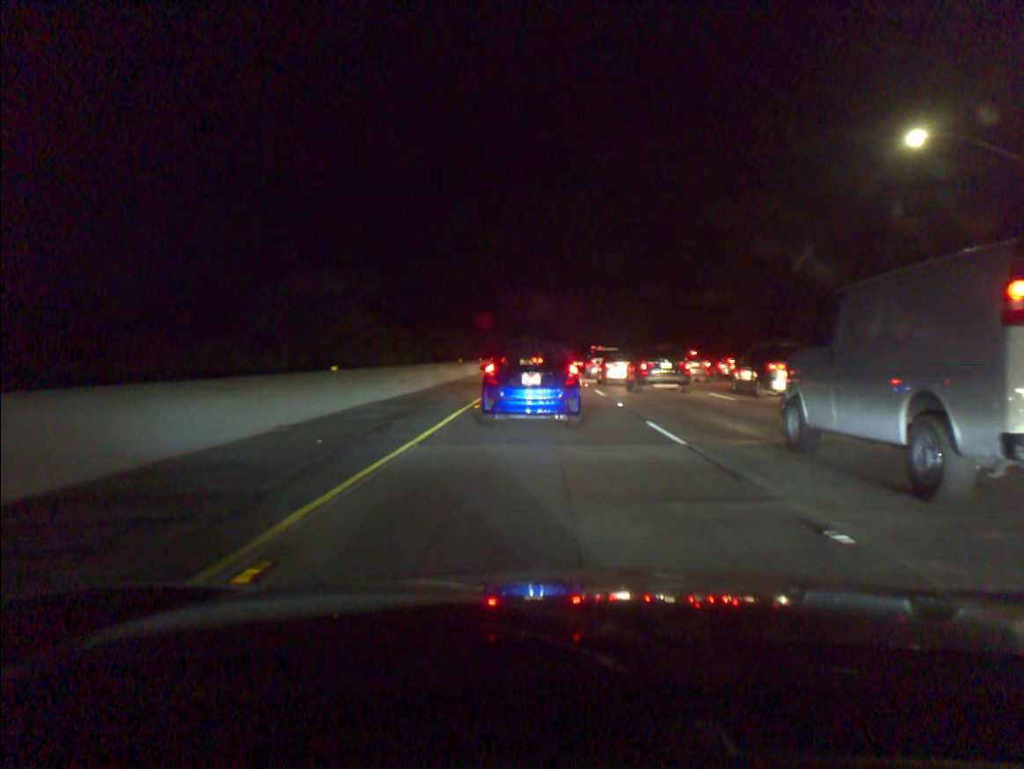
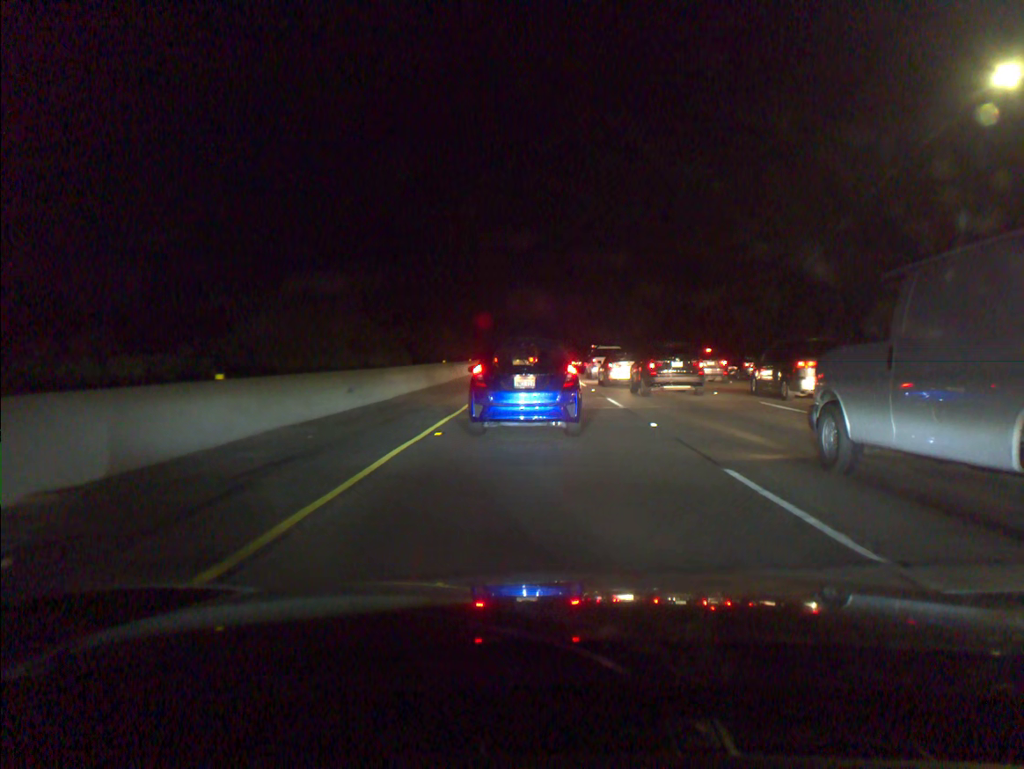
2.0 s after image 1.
(0.0, +6.5) m; 0°
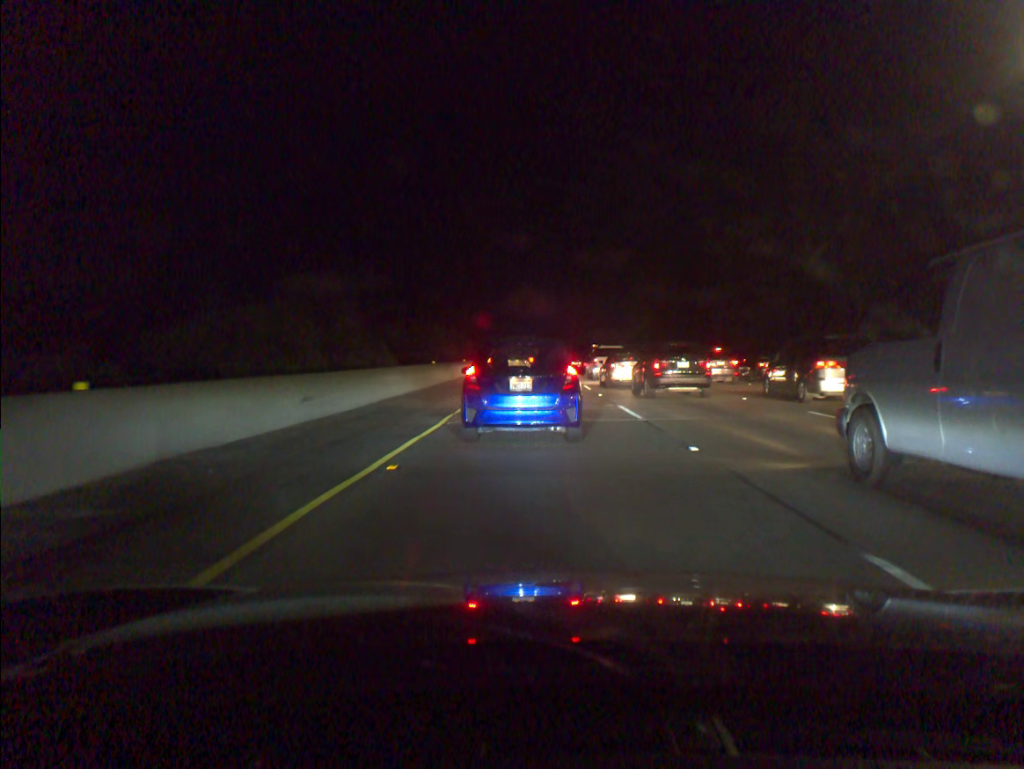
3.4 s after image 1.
(0.0, +3.7) m; 0°
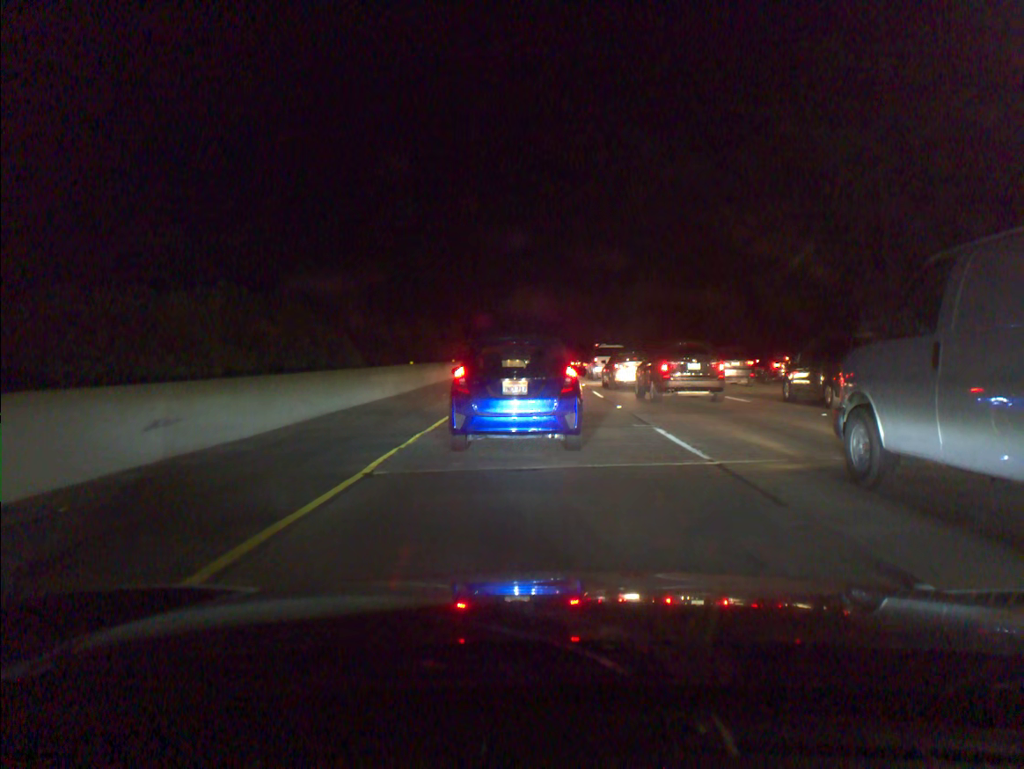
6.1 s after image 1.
(0.0, +6.3) m; 0°
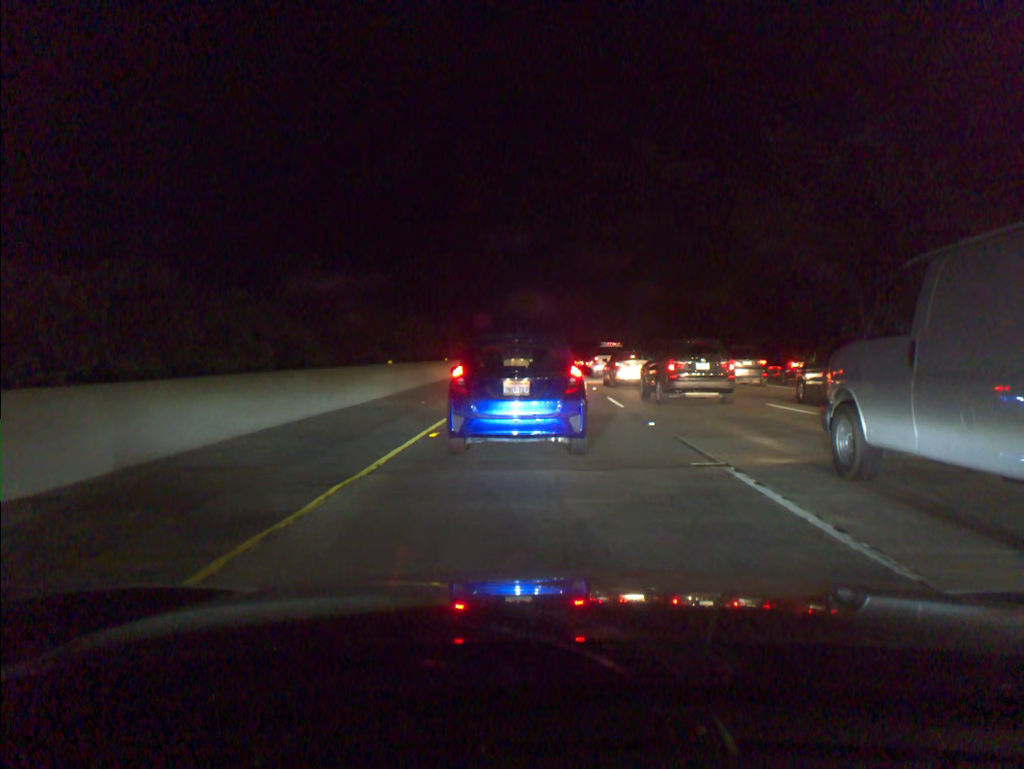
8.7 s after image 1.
(-0.1, +5.0) m; 0°
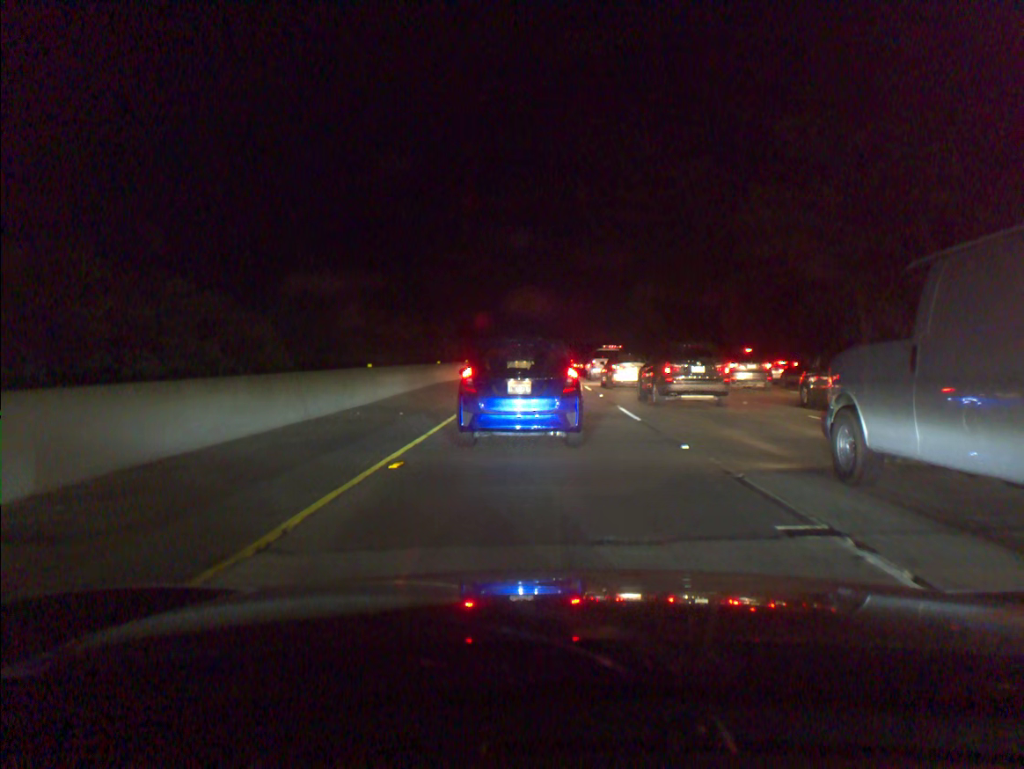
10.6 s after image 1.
(0.0, +3.2) m; 0°
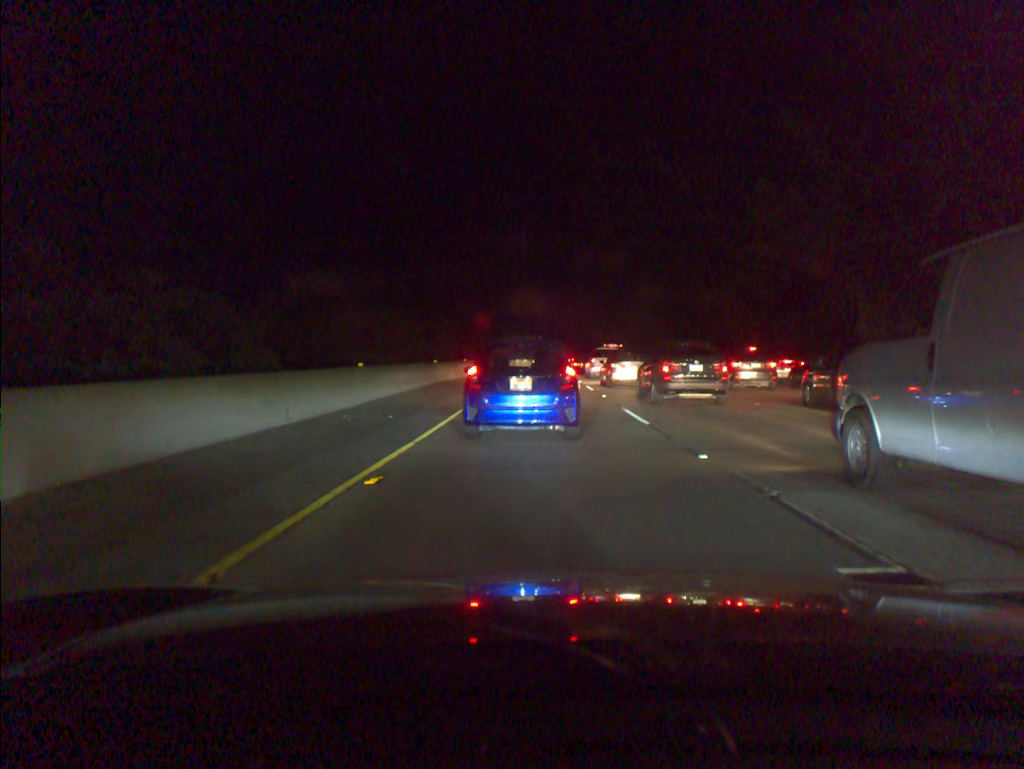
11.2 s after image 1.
(0.0, +1.2) m; +1°
